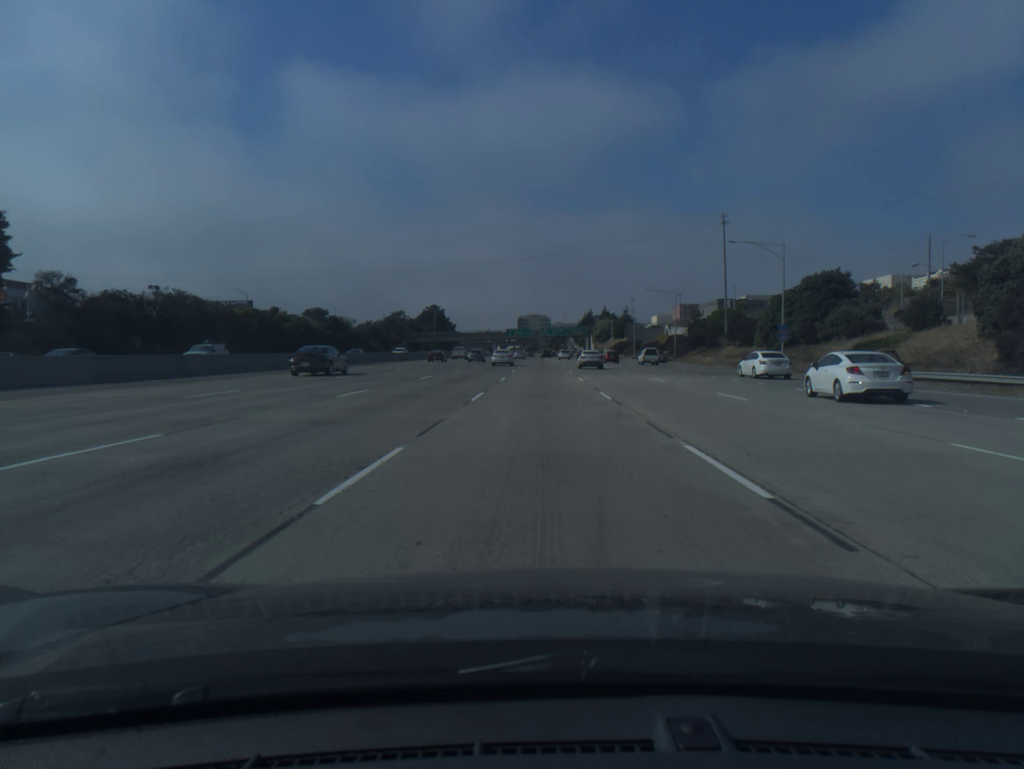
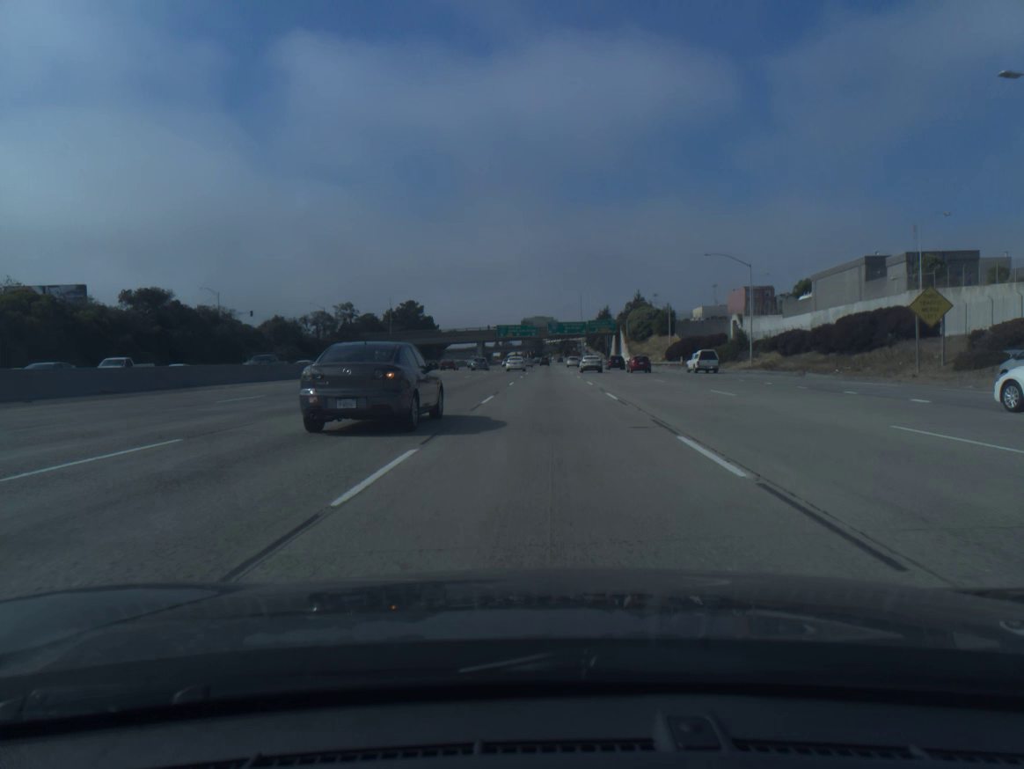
(0.0, +85.1) m; 0°
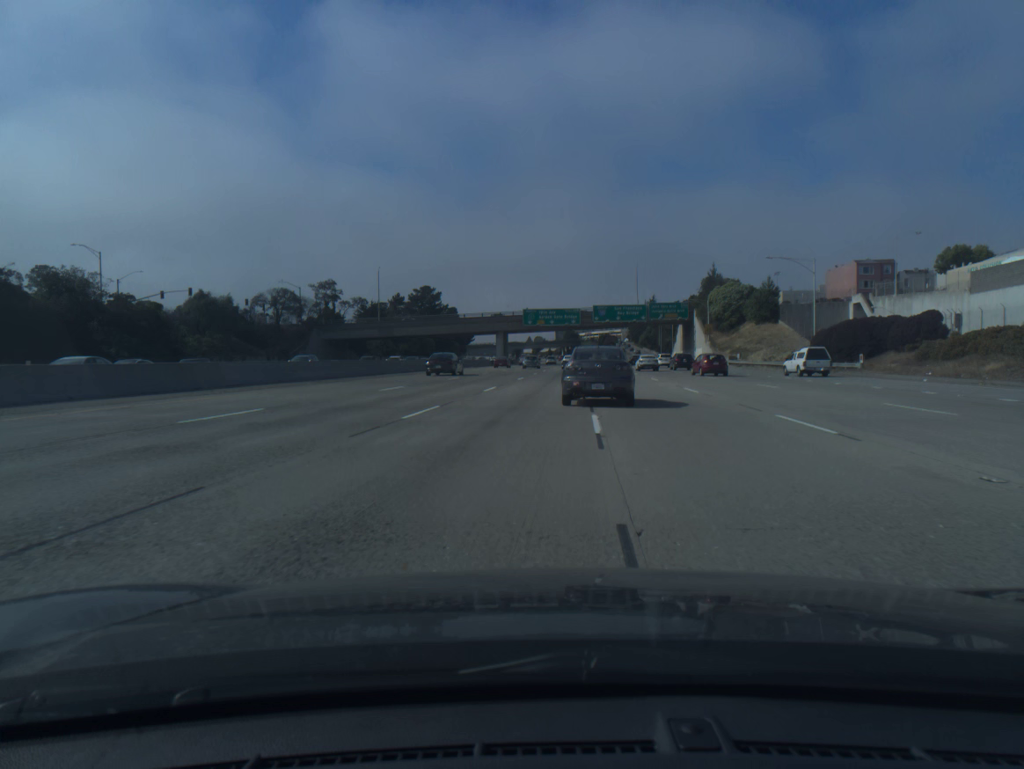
(-1.6, +50.6) m; -3°
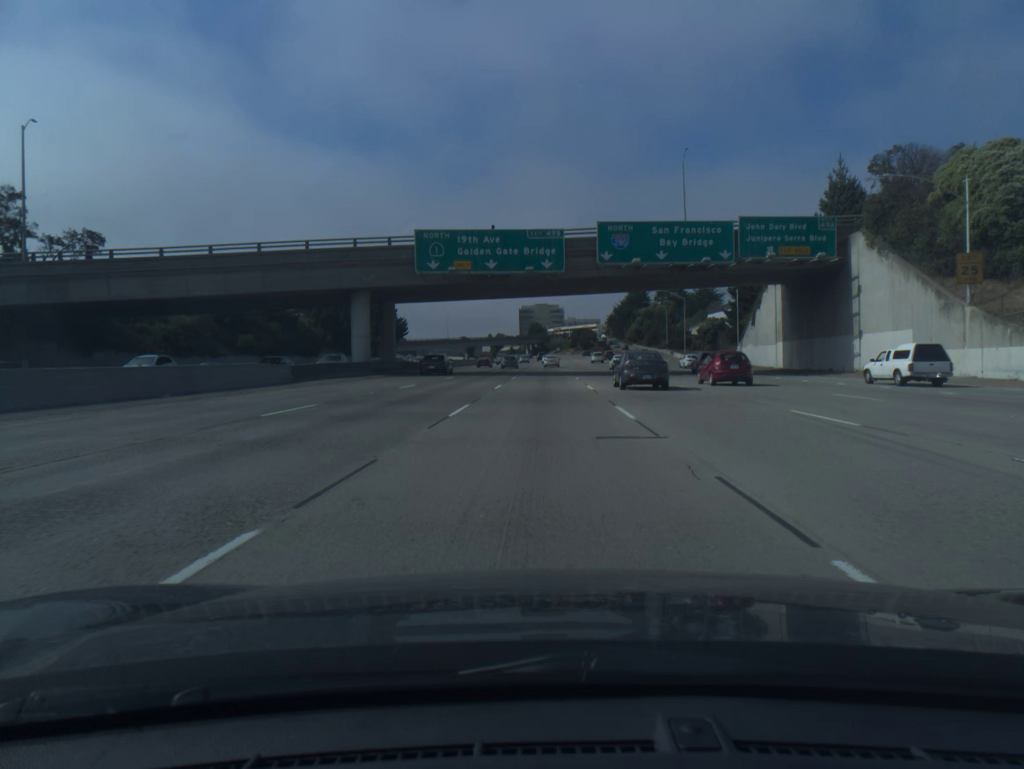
(+2.9, +82.9) m; +3°
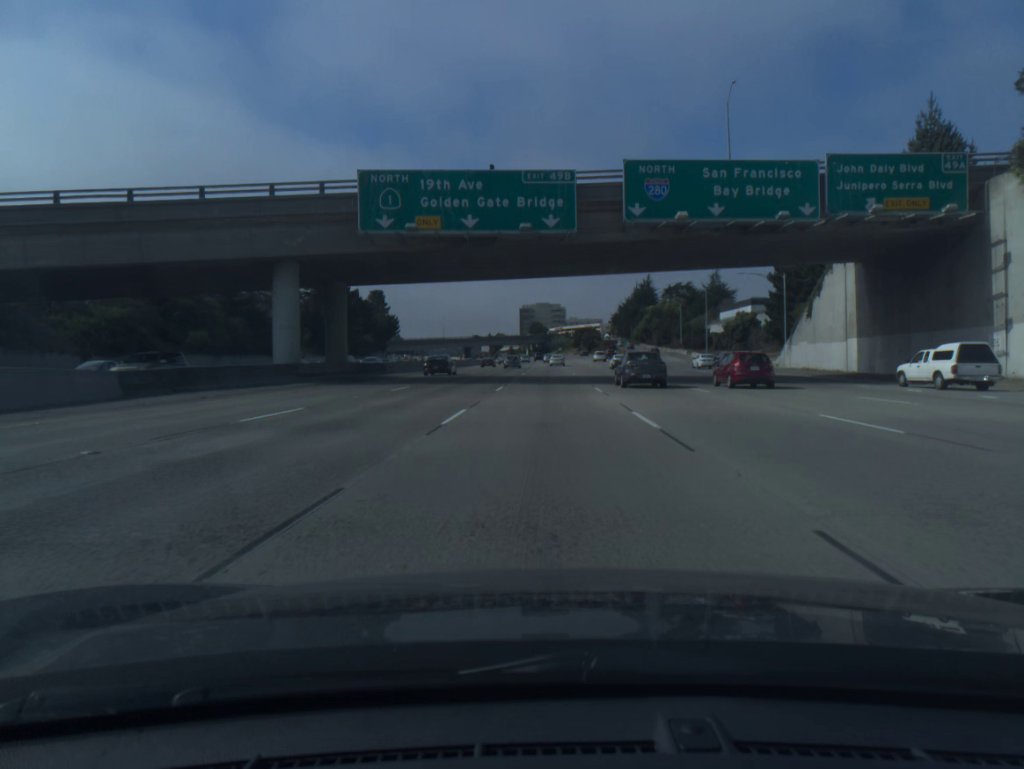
(0.0, +16.2) m; 0°
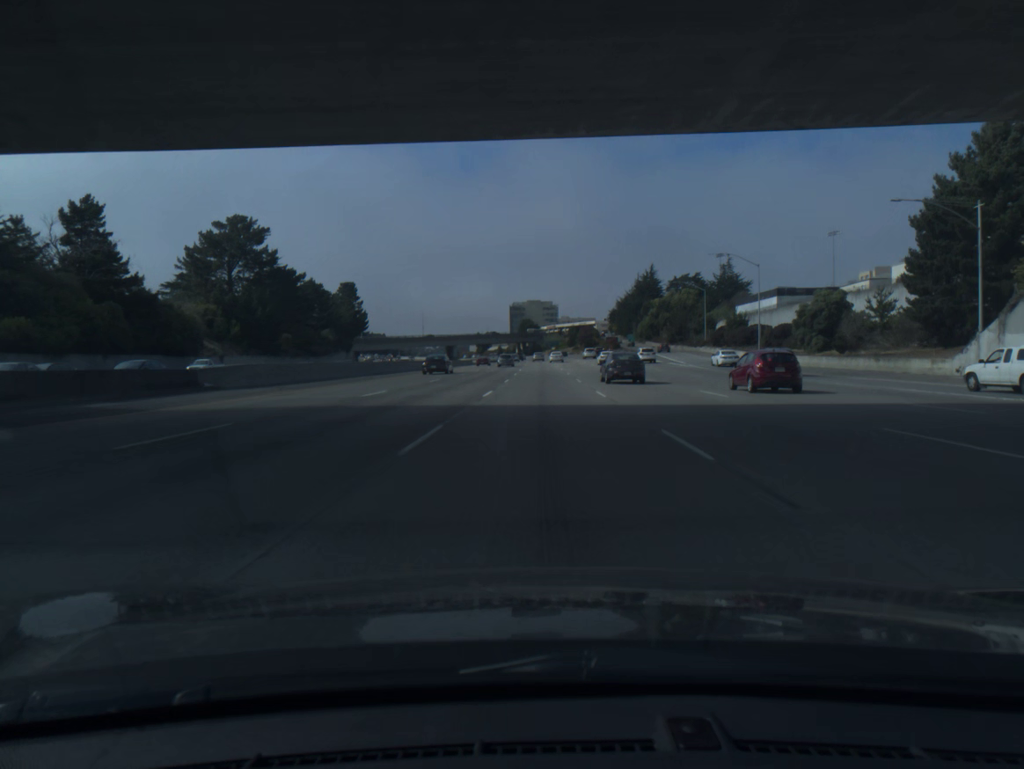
(+0.2, +32.4) m; +1°
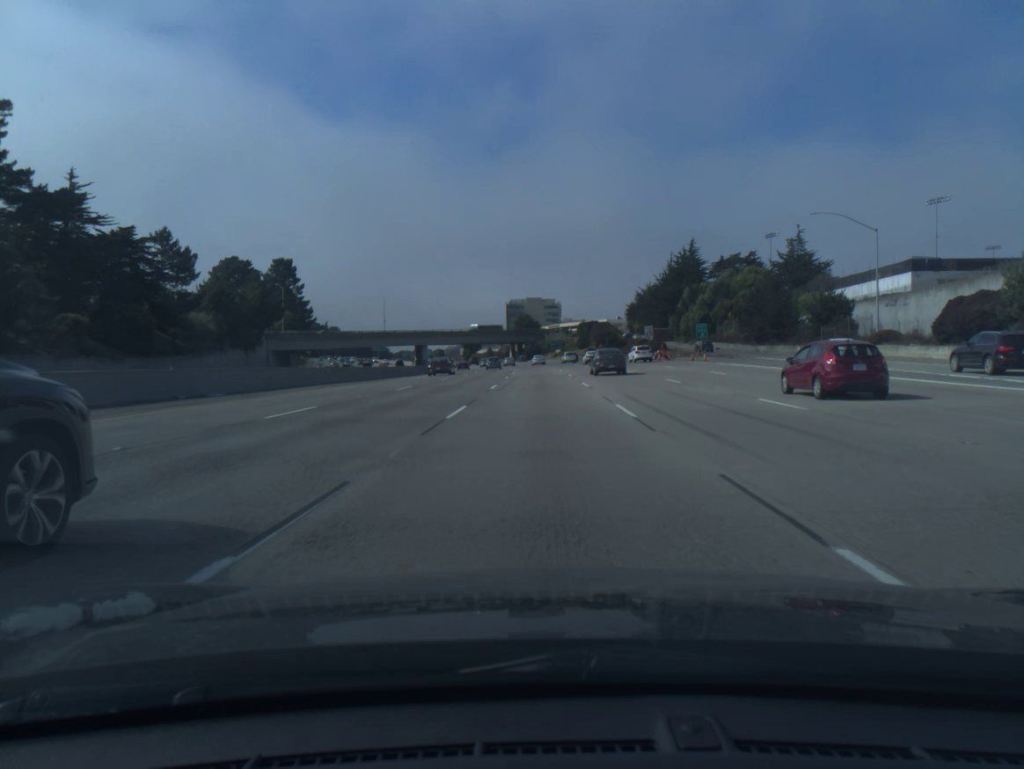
(0.0, +65.5) m; 0°
